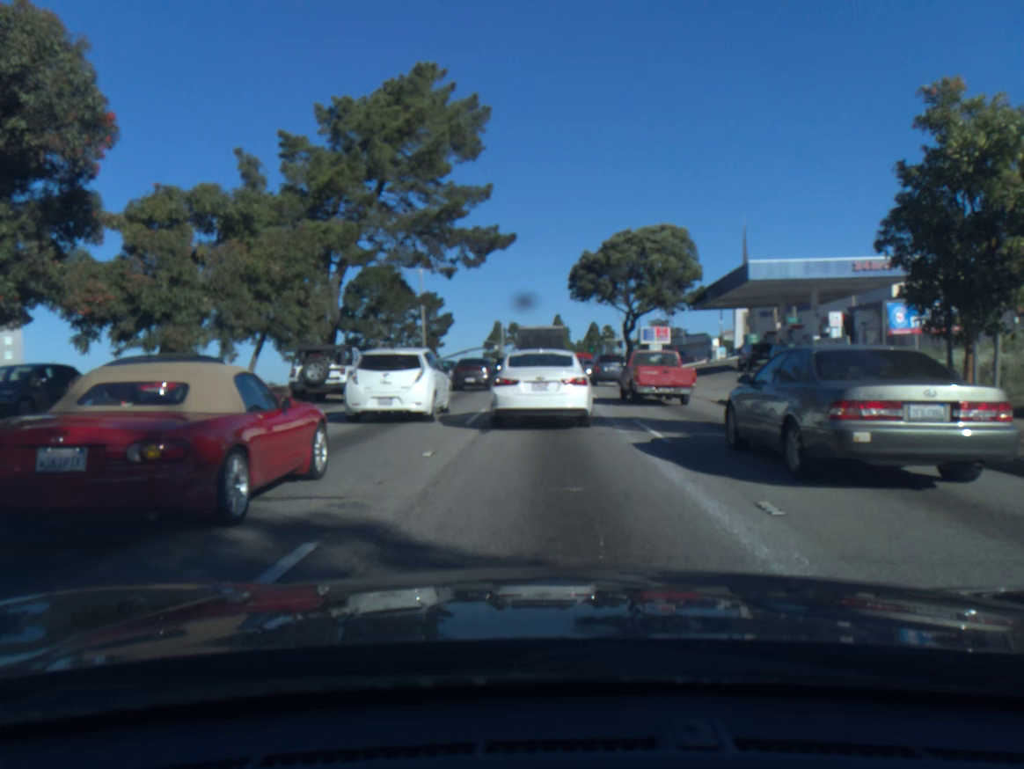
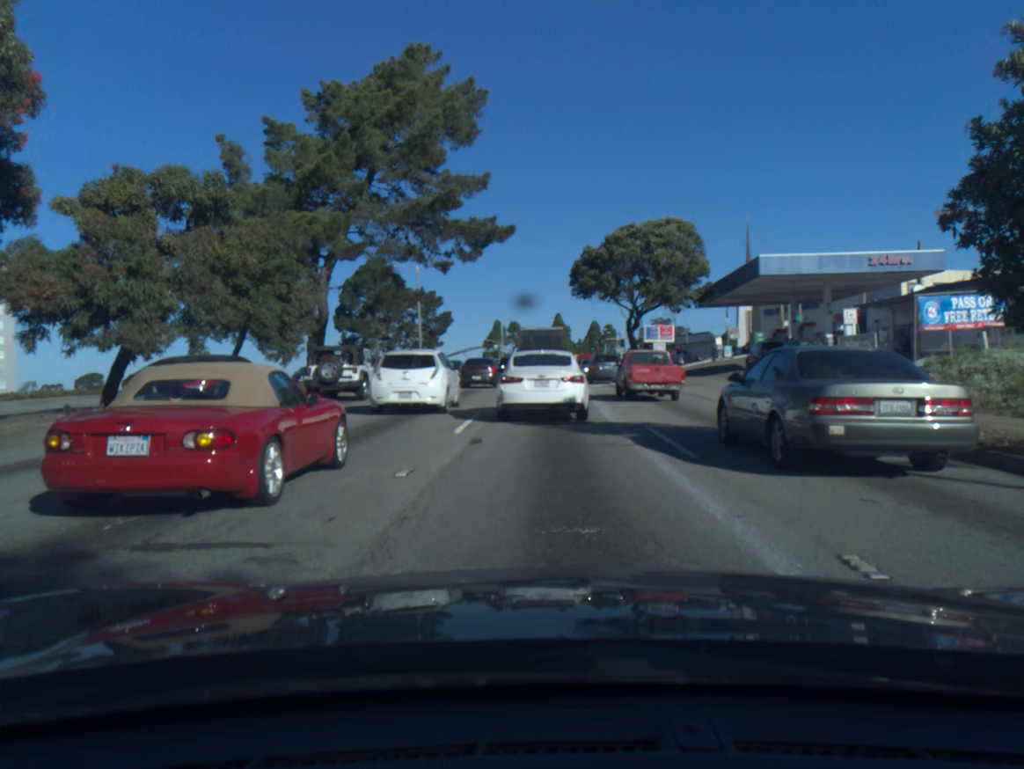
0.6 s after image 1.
(0.0, +1.8) m; 0°
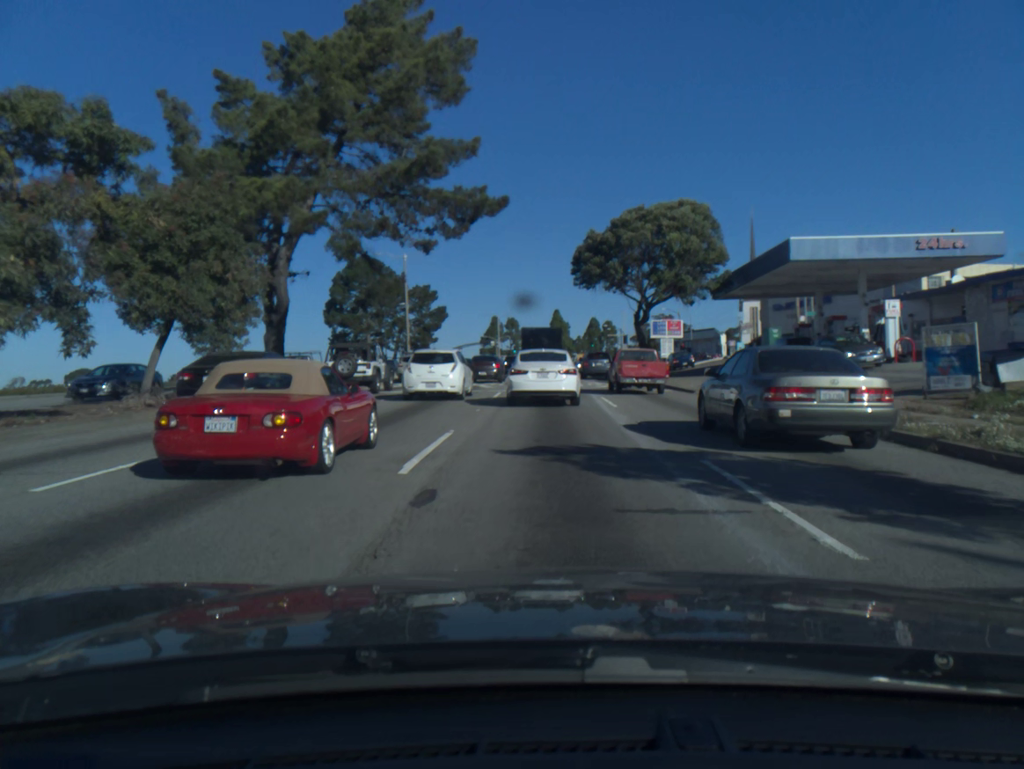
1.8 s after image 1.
(0.0, +5.0) m; +1°
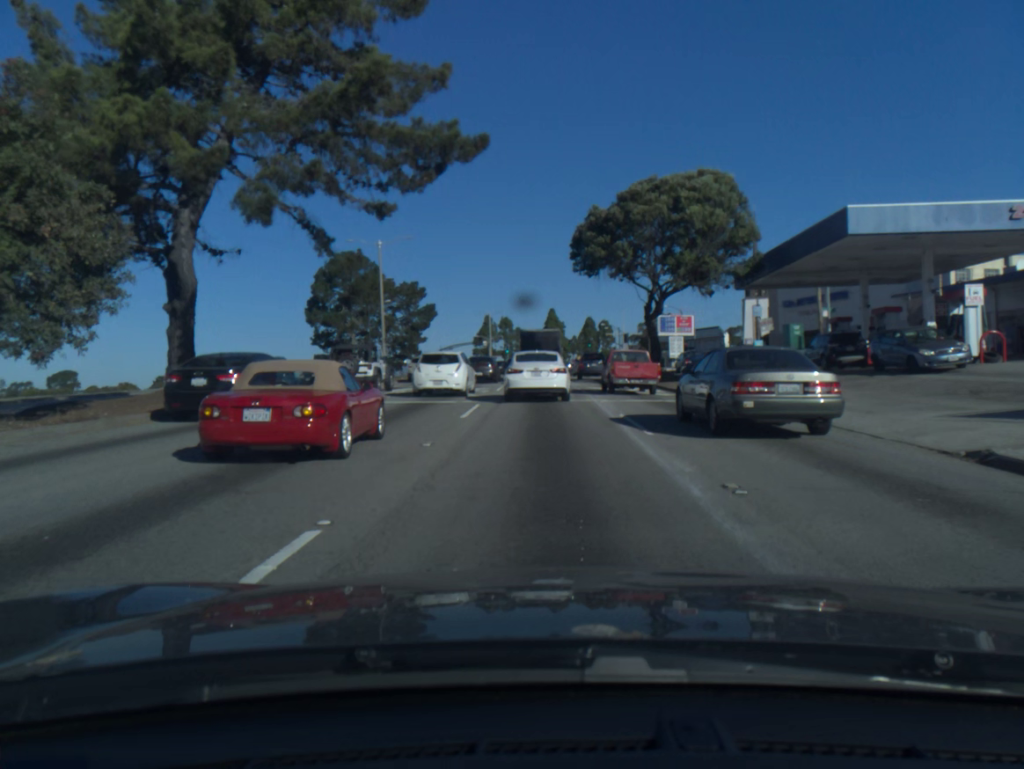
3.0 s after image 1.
(+0.1, +7.1) m; 0°
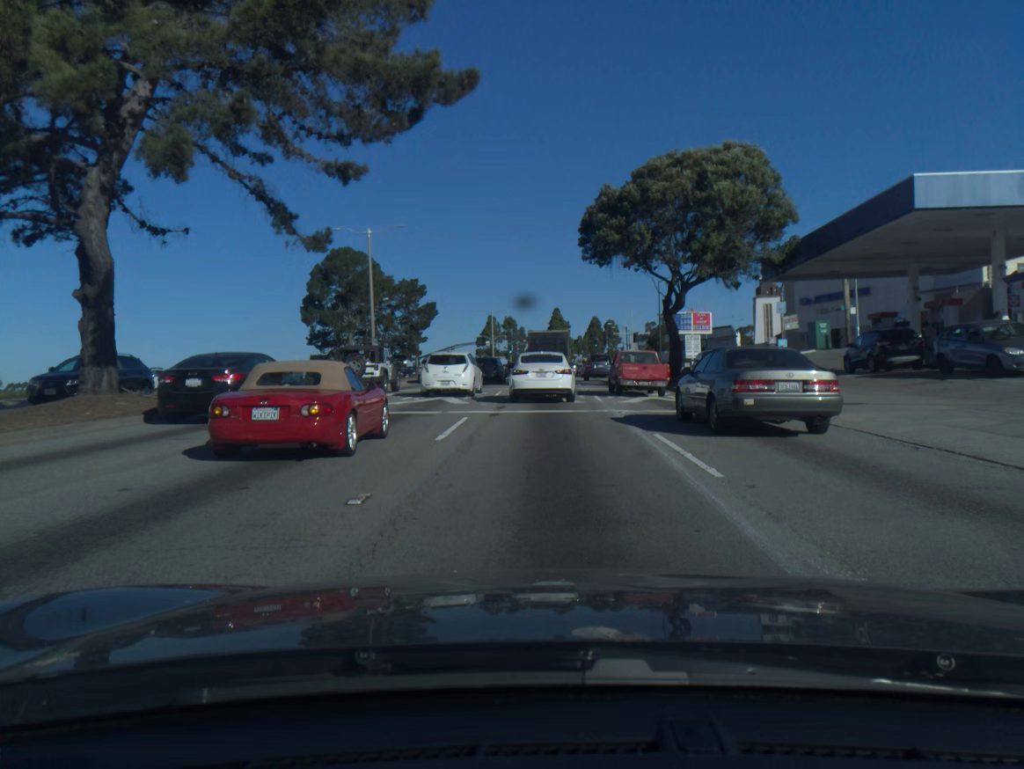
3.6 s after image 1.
(0.0, +4.3) m; -1°
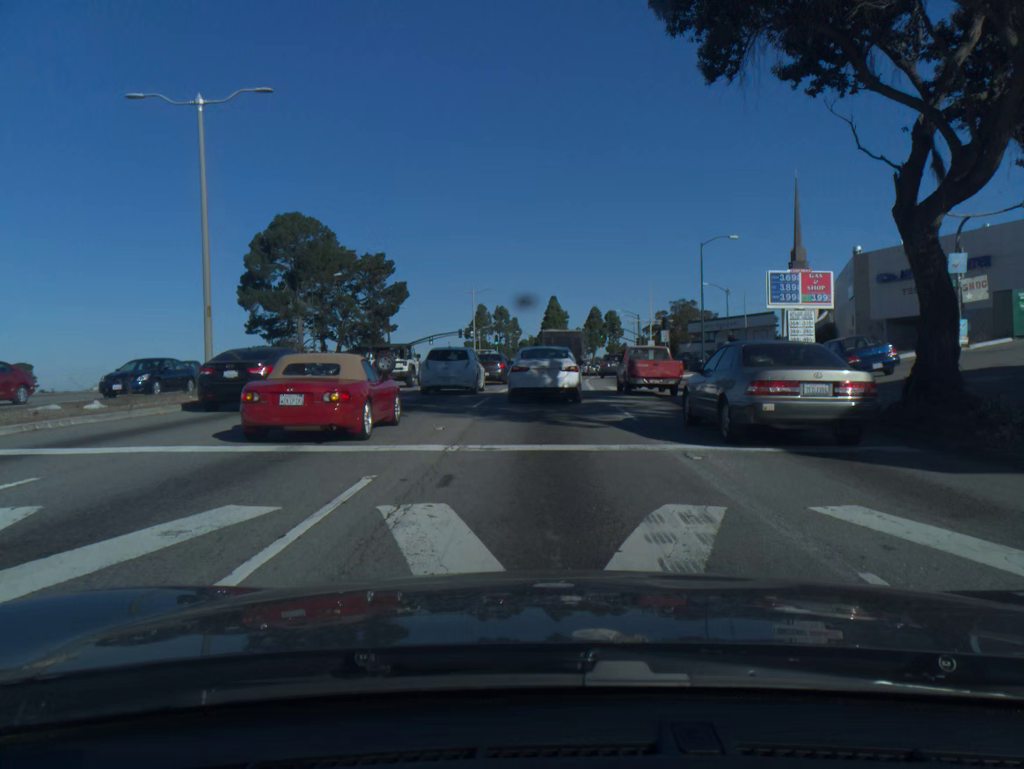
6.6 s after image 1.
(0.0, +23.2) m; +1°
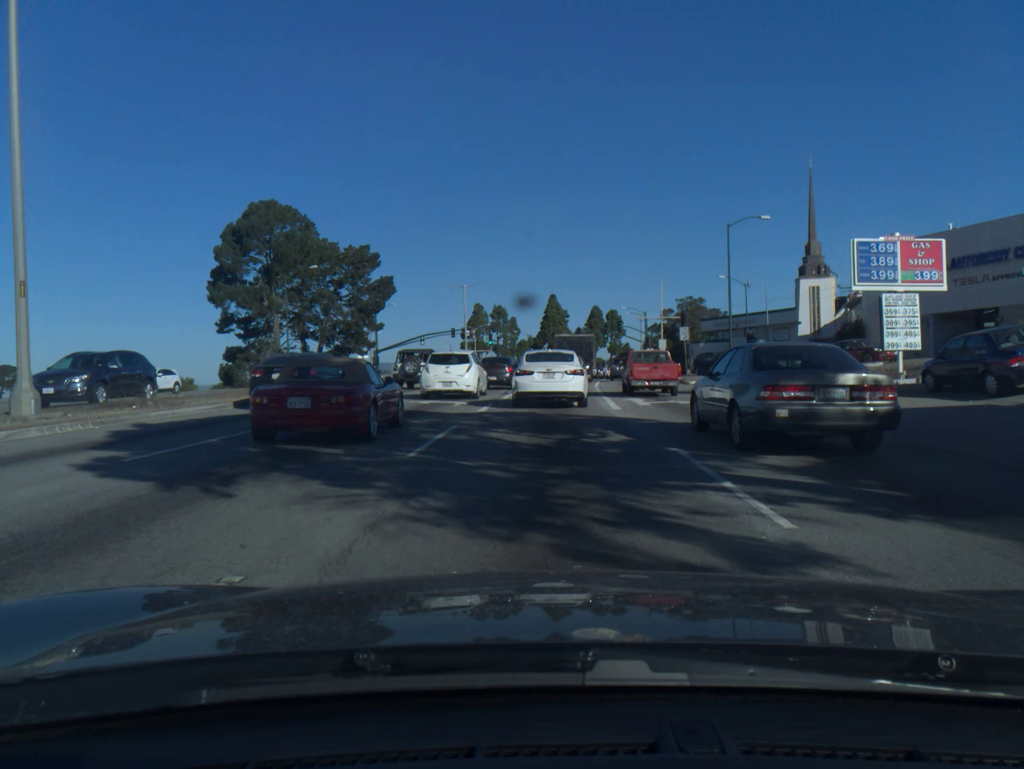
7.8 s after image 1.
(0.0, +8.8) m; 0°
